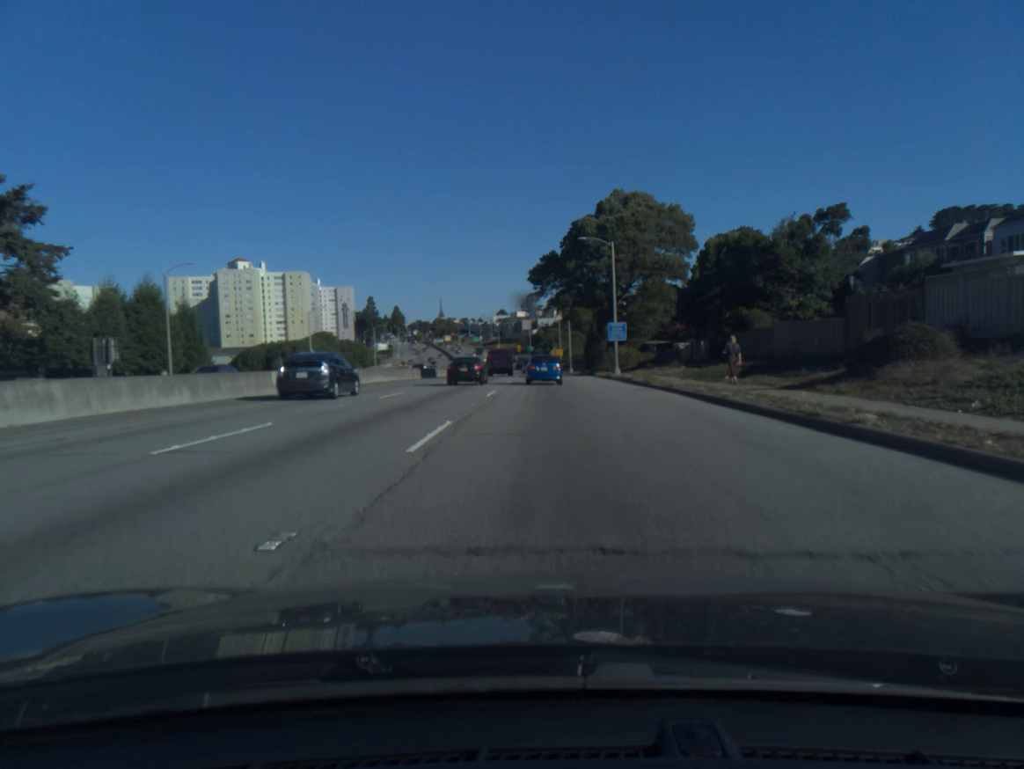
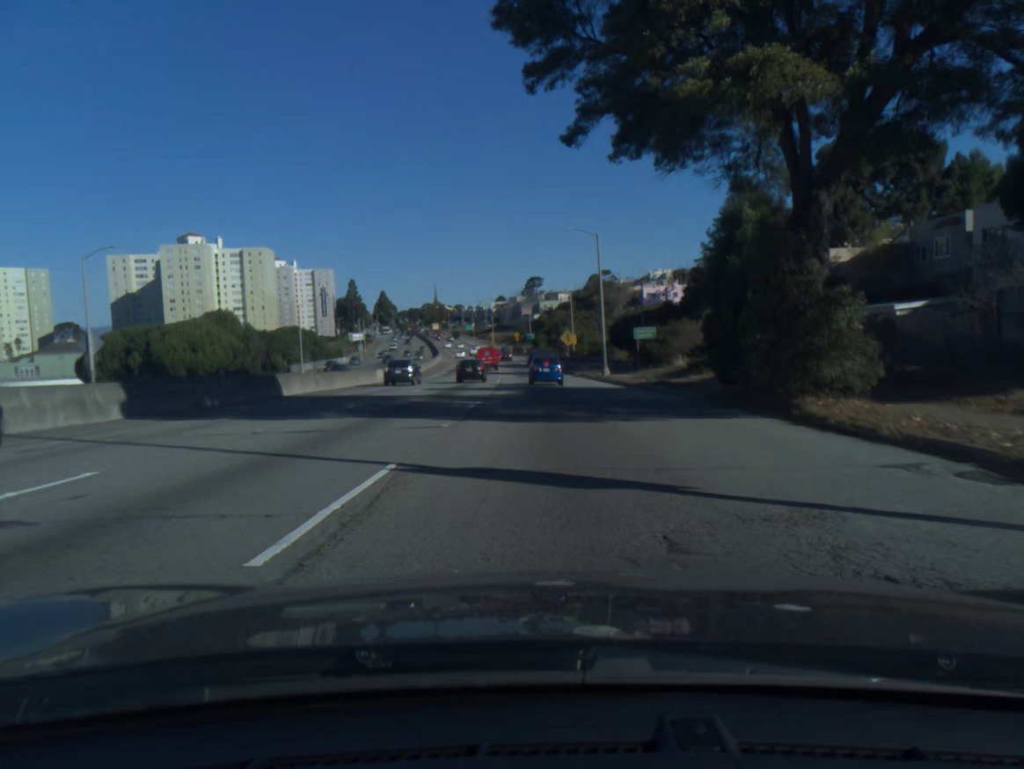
(-0.2, +50.0) m; 0°
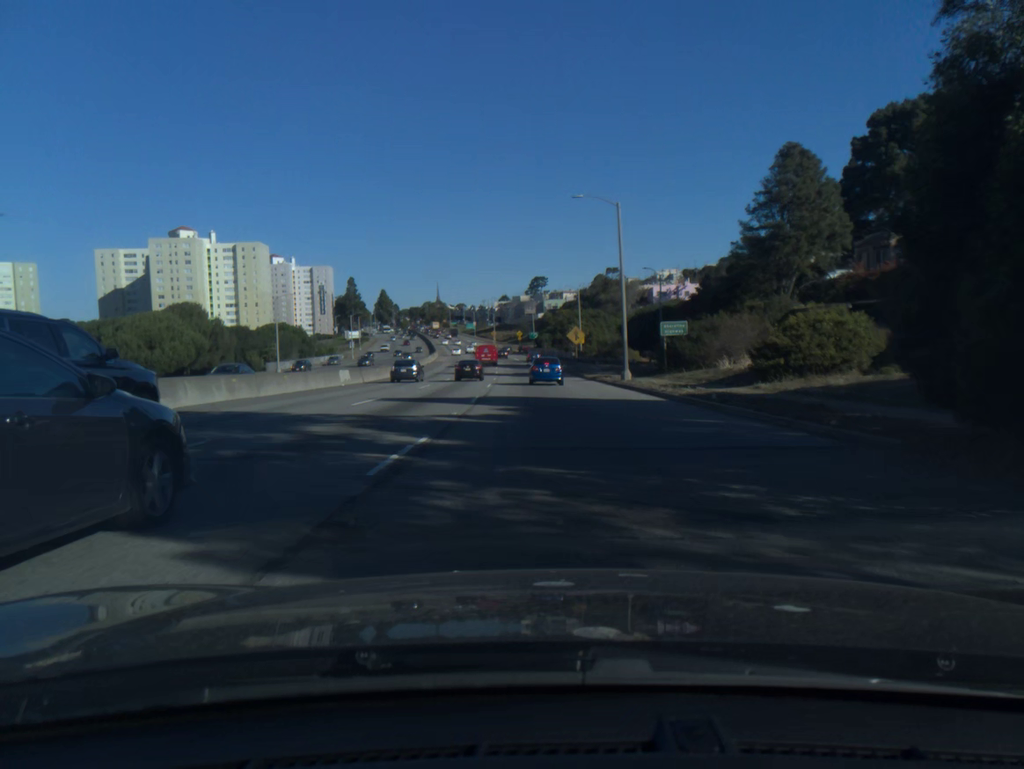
(0.0, +10.9) m; 0°
